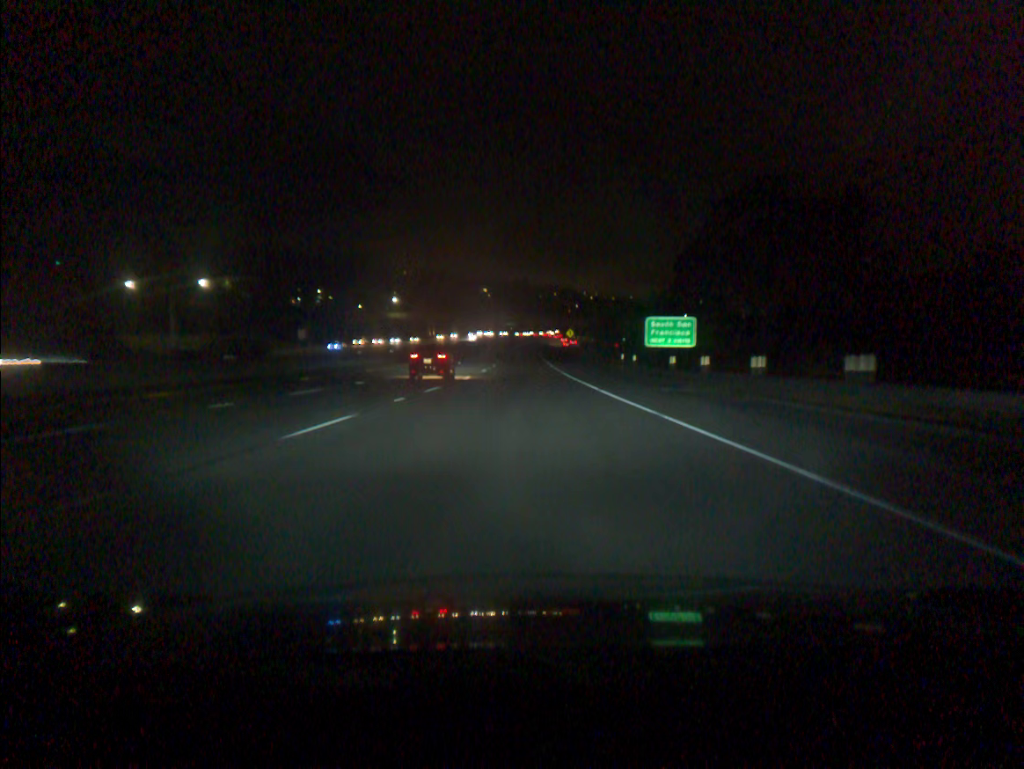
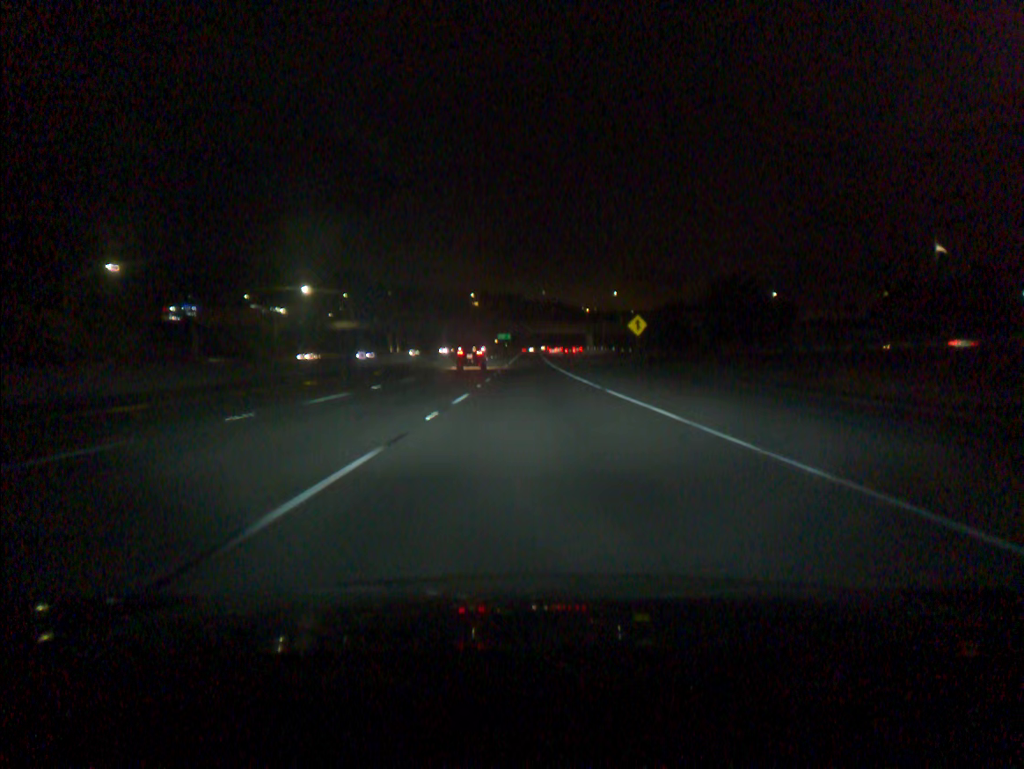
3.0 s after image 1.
(0.0, +92.4) m; 0°
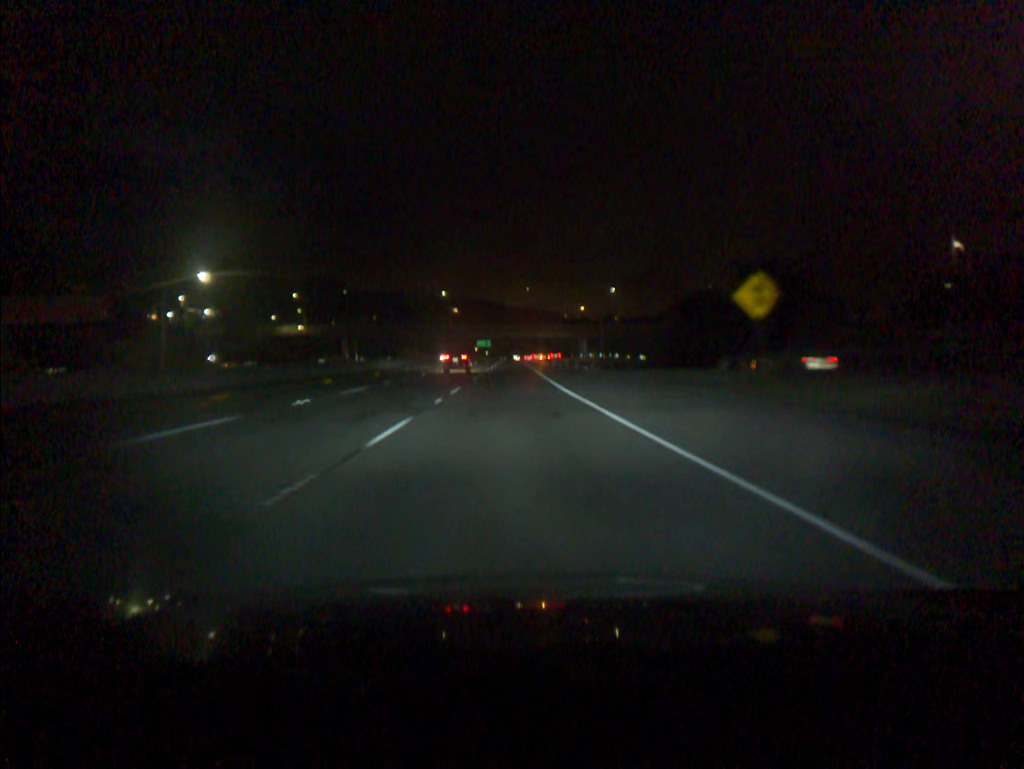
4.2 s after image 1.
(+0.5, +36.6) m; +1°
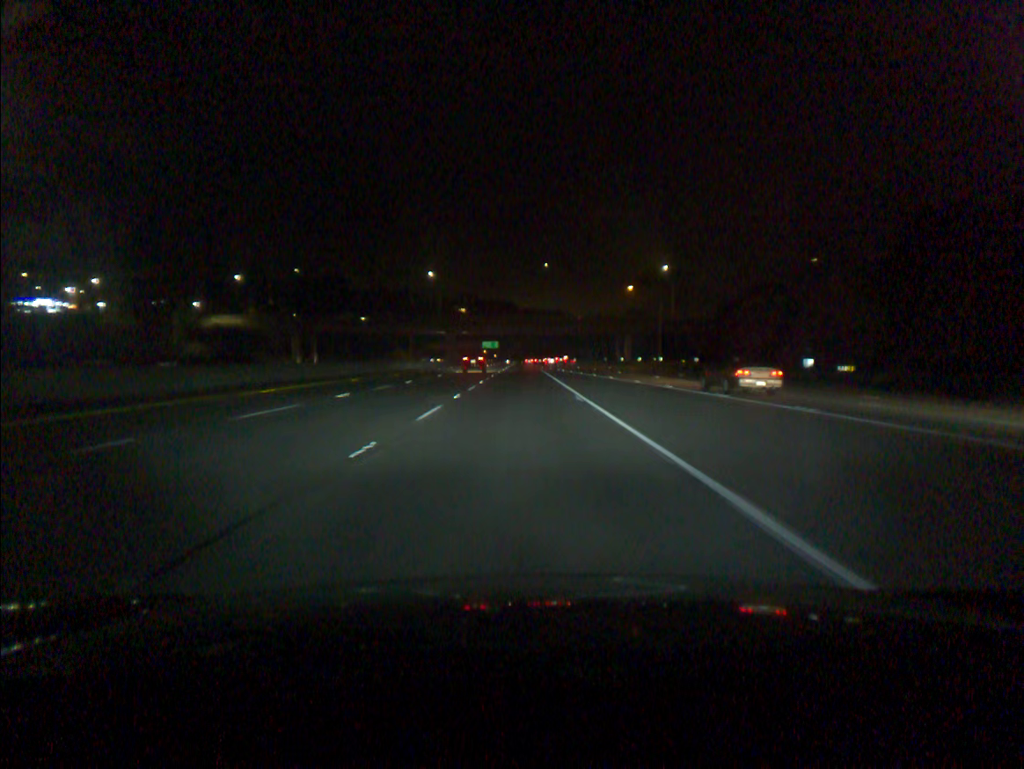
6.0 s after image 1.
(-0.5, +54.6) m; -1°
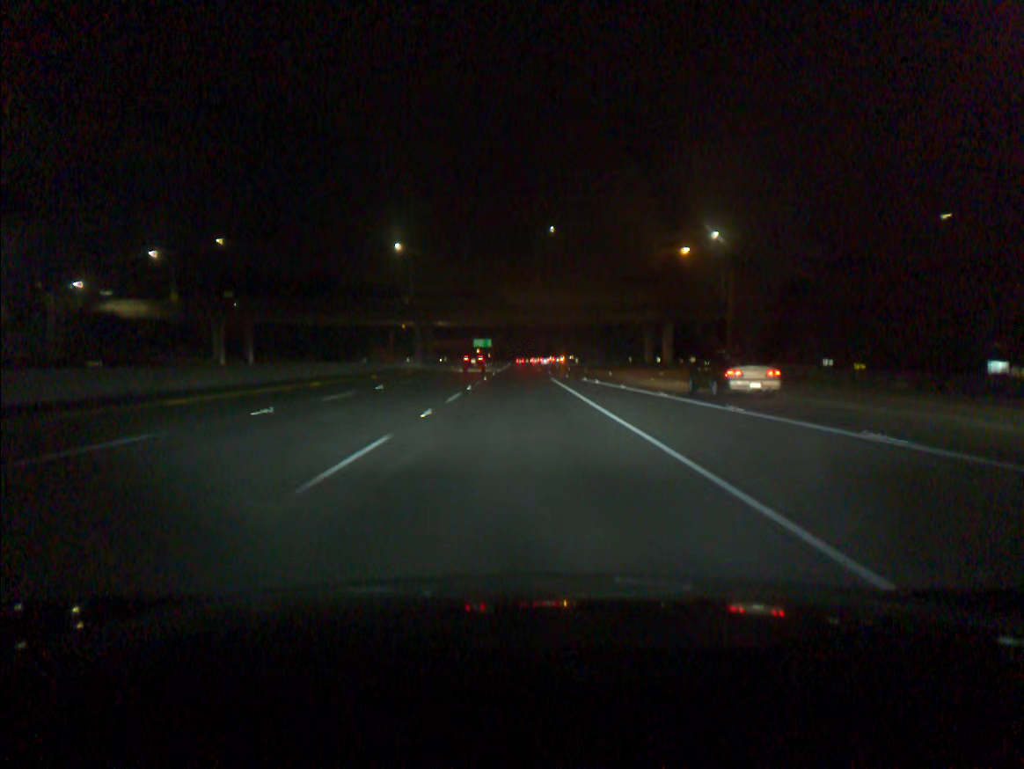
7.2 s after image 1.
(+0.1, +36.3) m; 0°
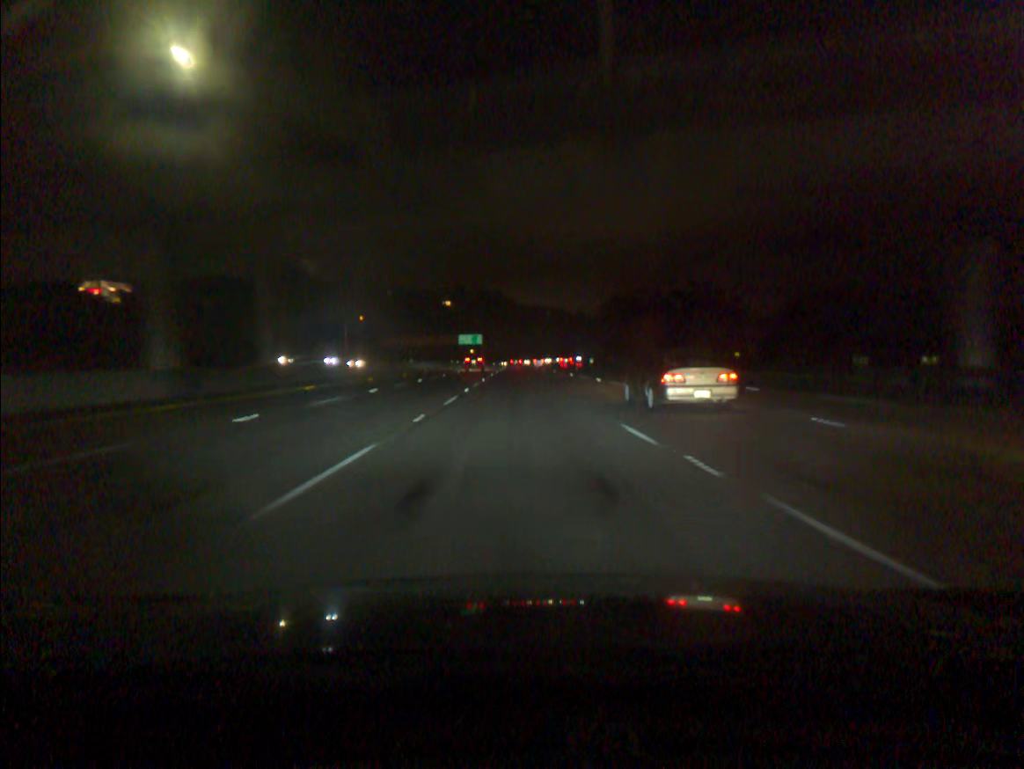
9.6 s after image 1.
(+0.1, +72.7) m; 0°
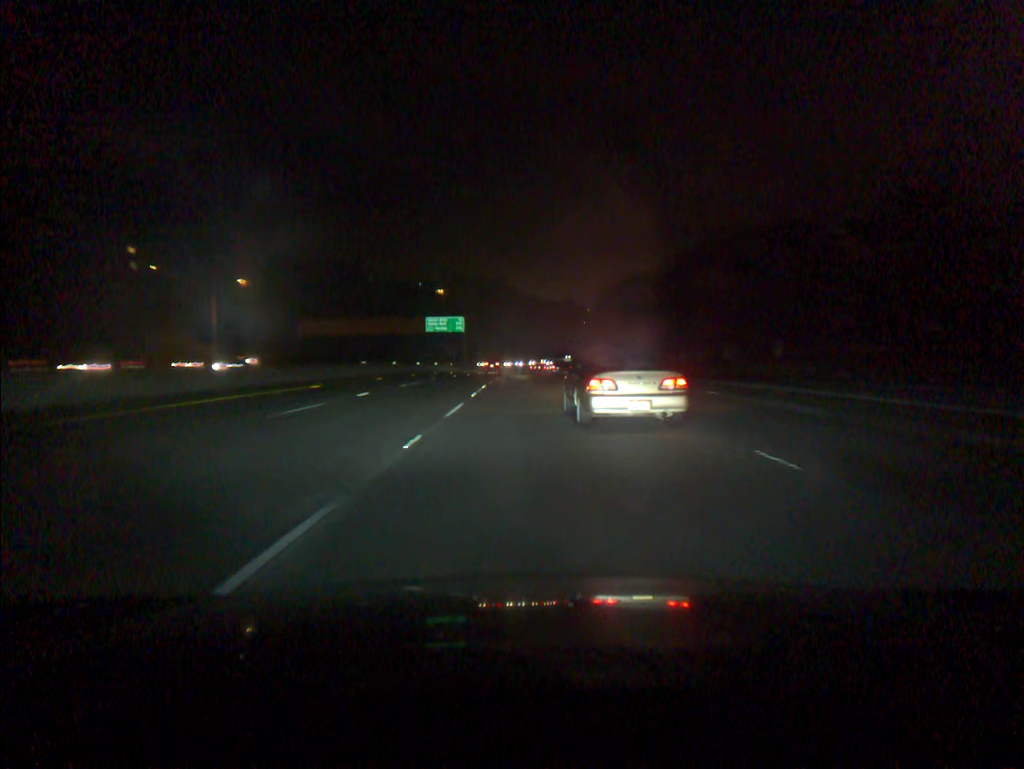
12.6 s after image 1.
(-0.6, +90.6) m; 0°
